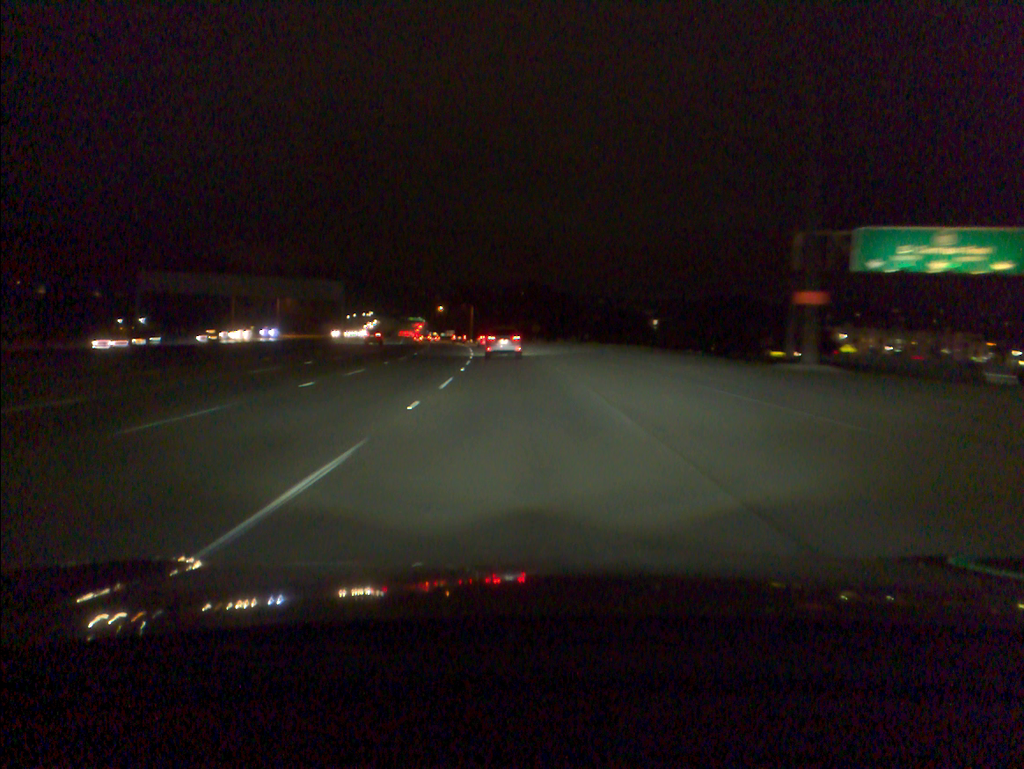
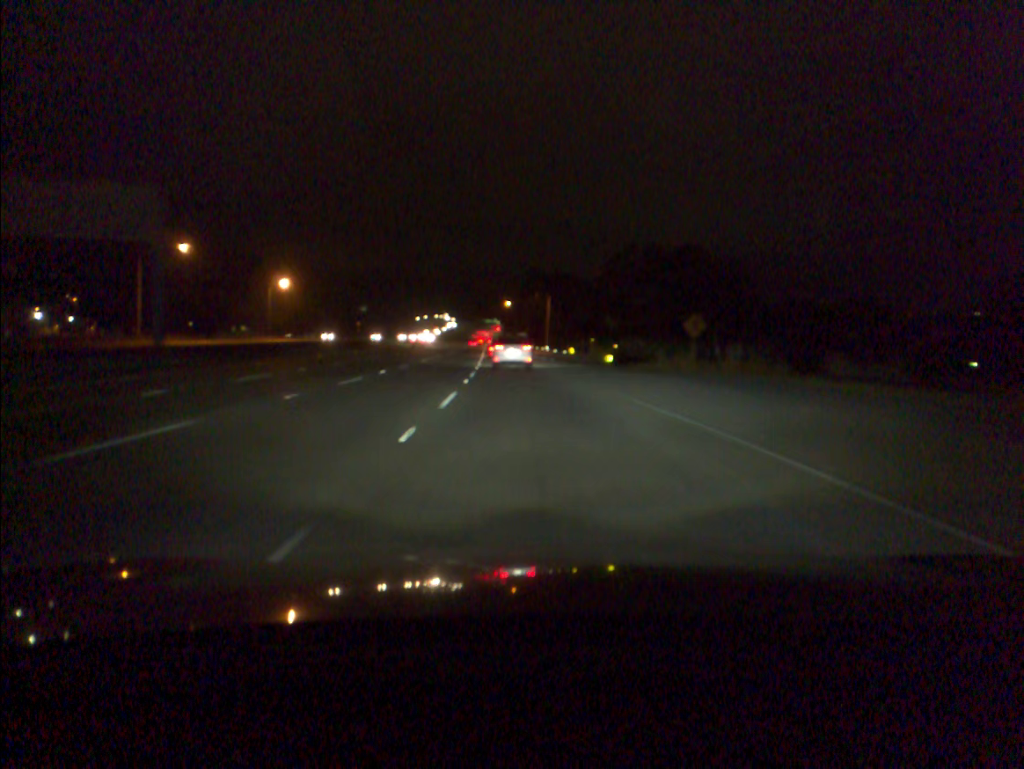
(-3.7, +76.1) m; -6°
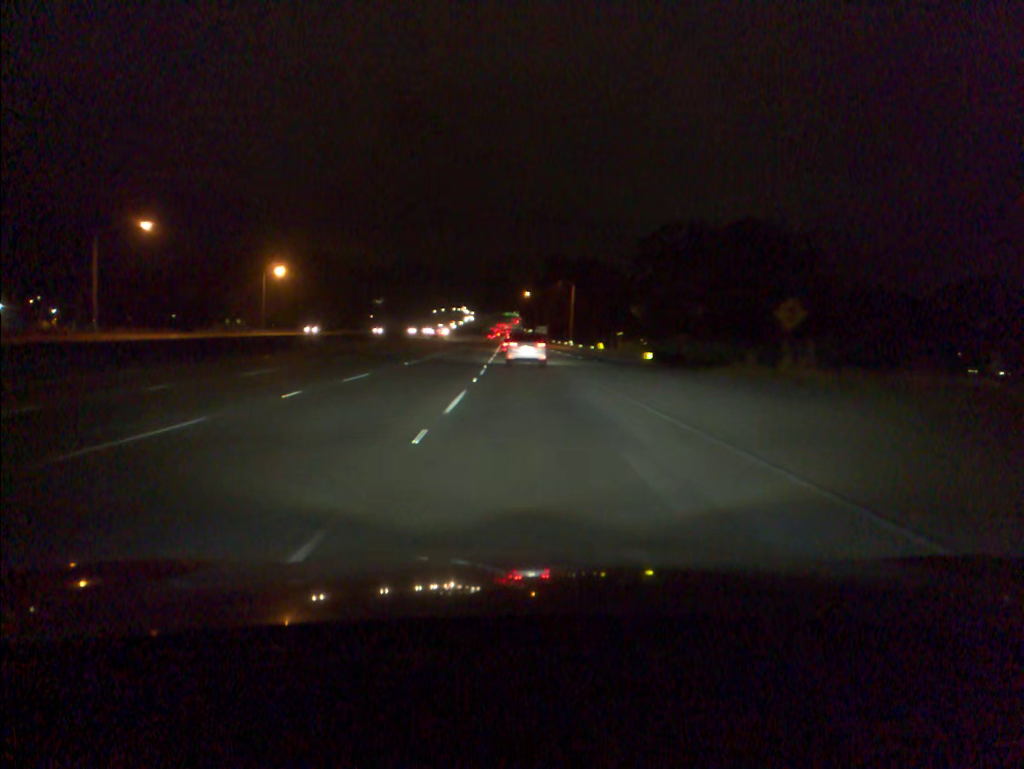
(-0.2, +15.0) m; -1°
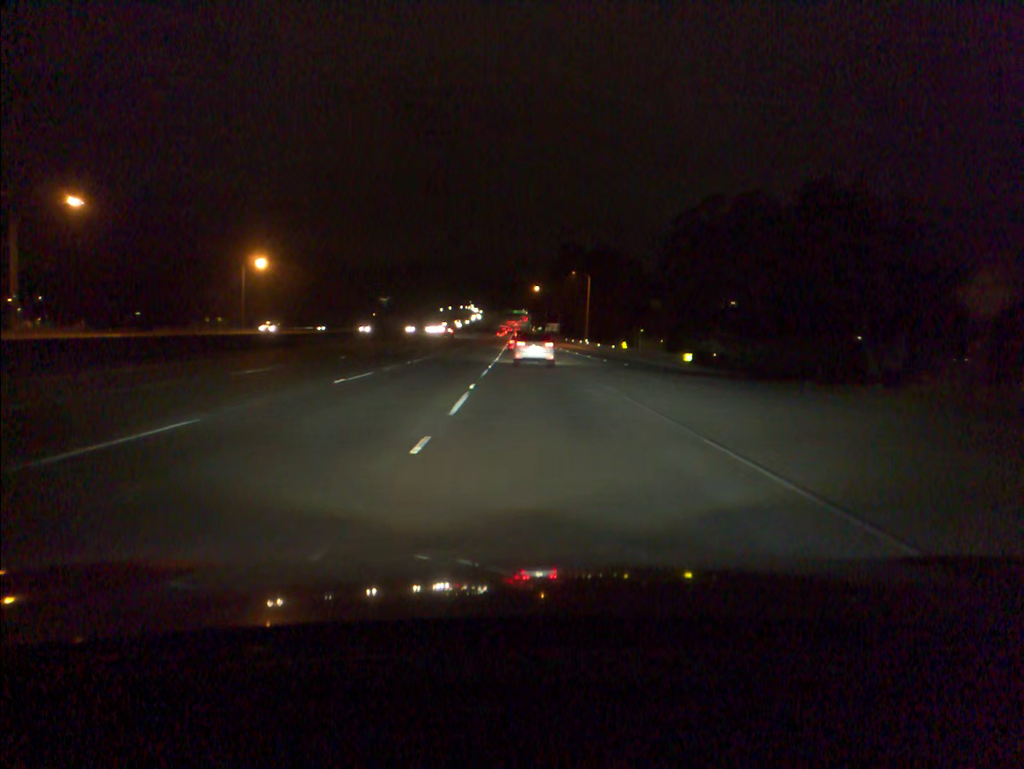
(-0.1, +15.1) m; -1°
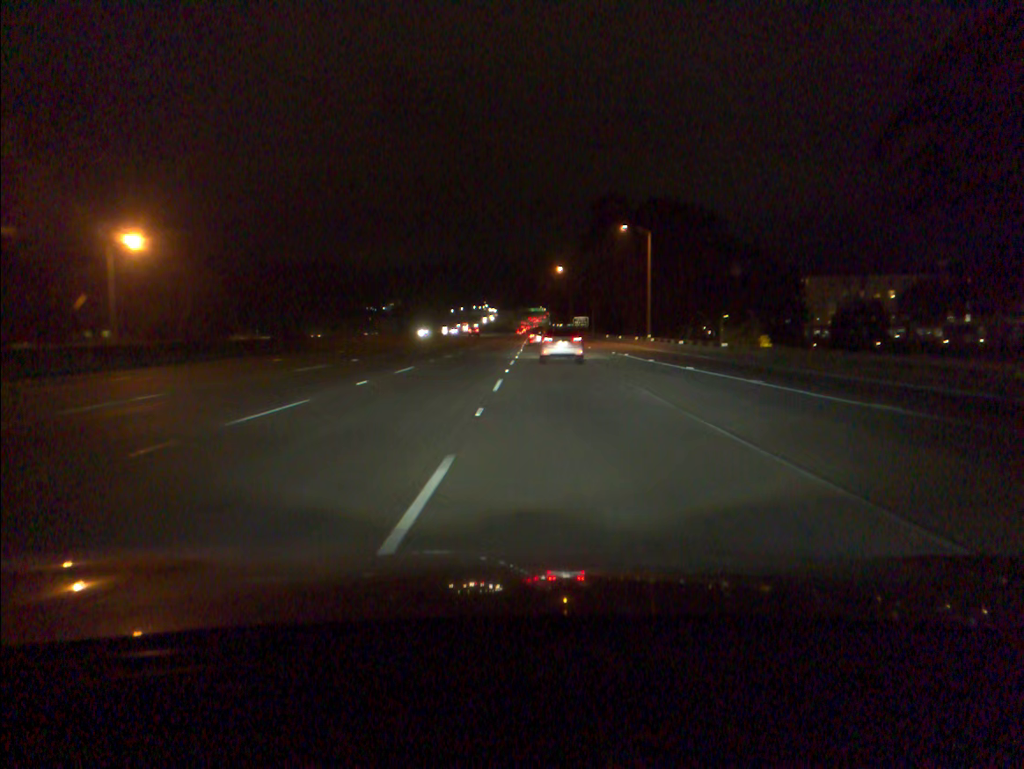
(-0.5, +45.9) m; -1°
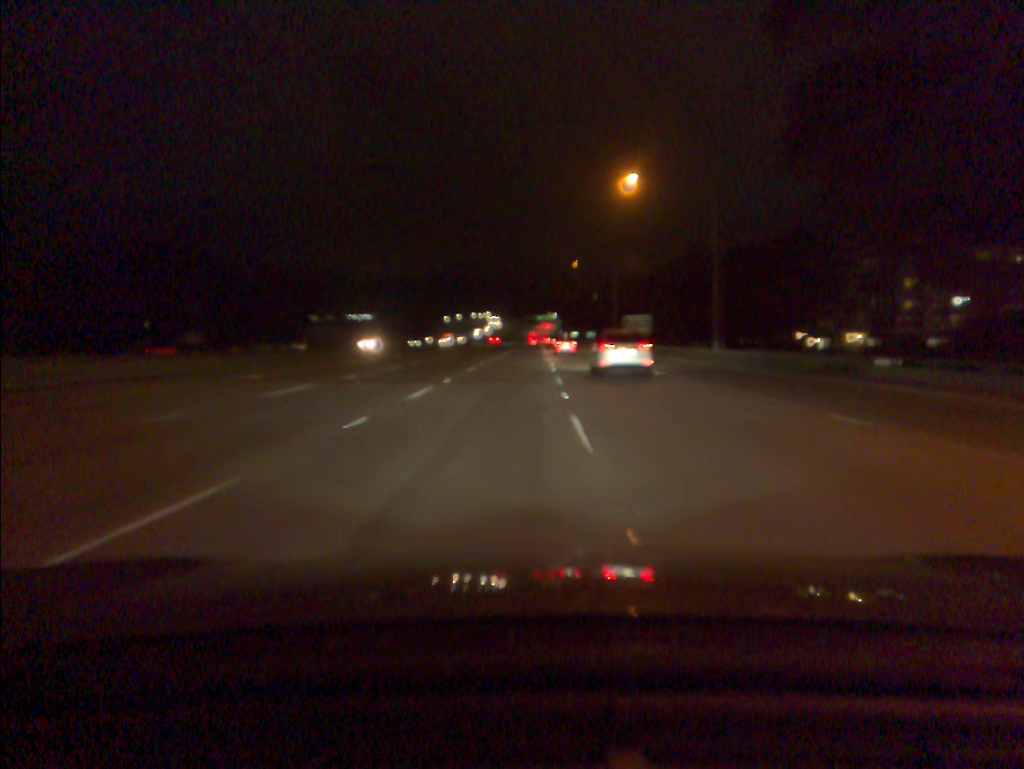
(-0.7, +81.9) m; -1°
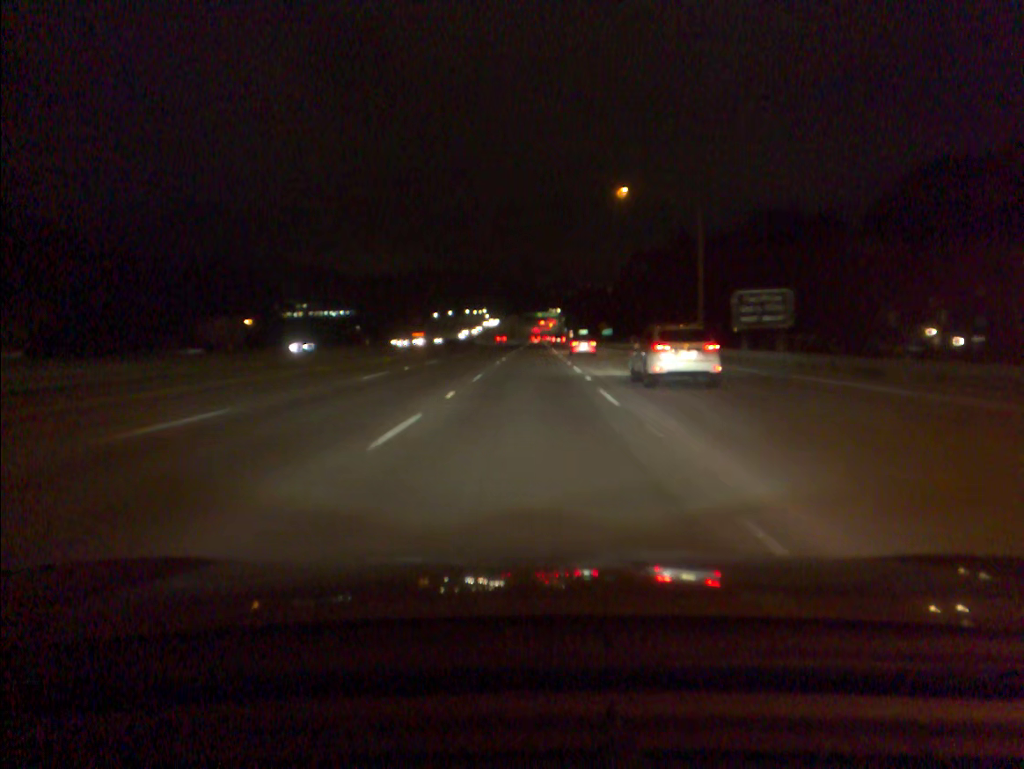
(+0.1, +52.1) m; 0°
